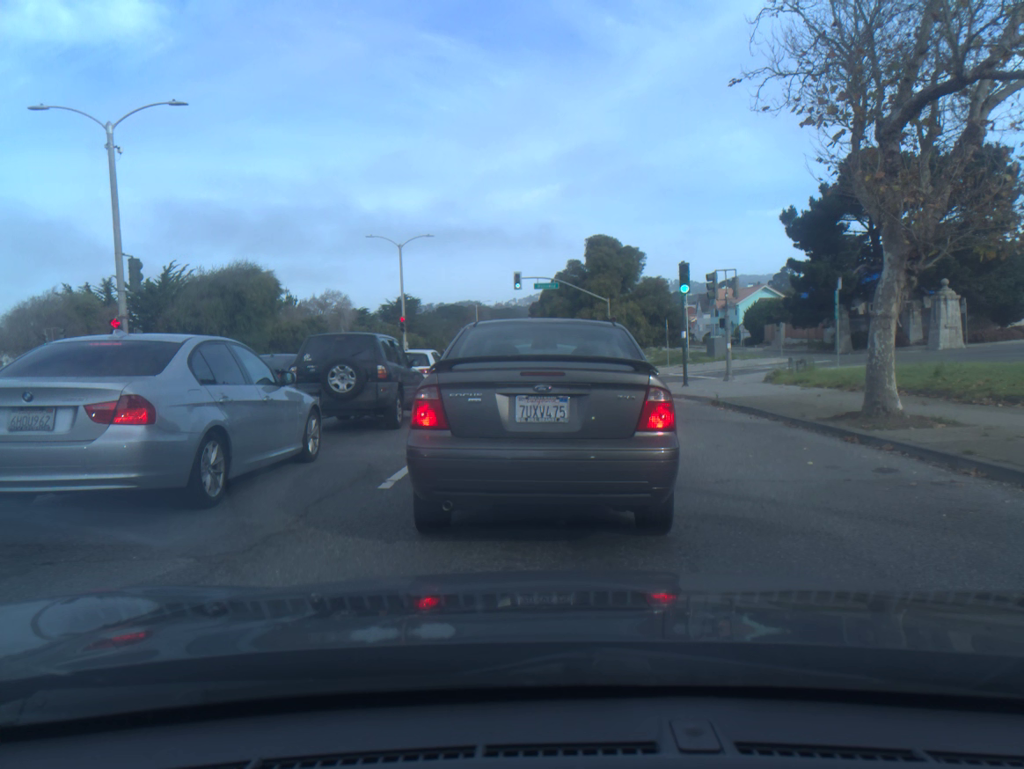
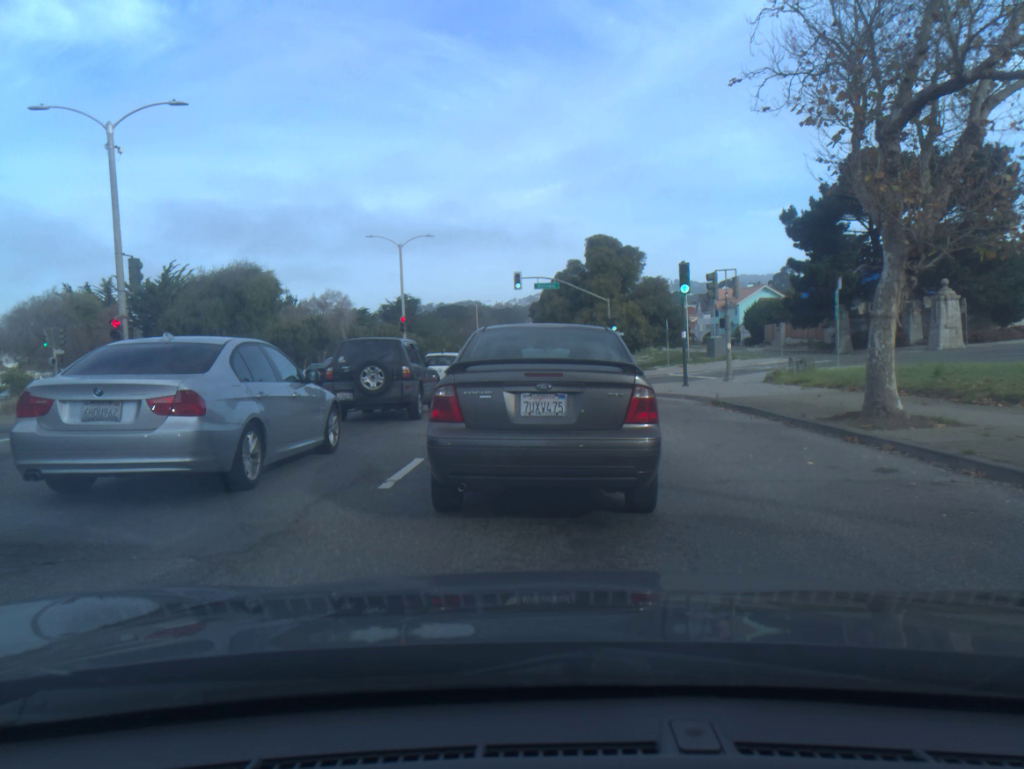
(0.0, 0.0) m; 0°
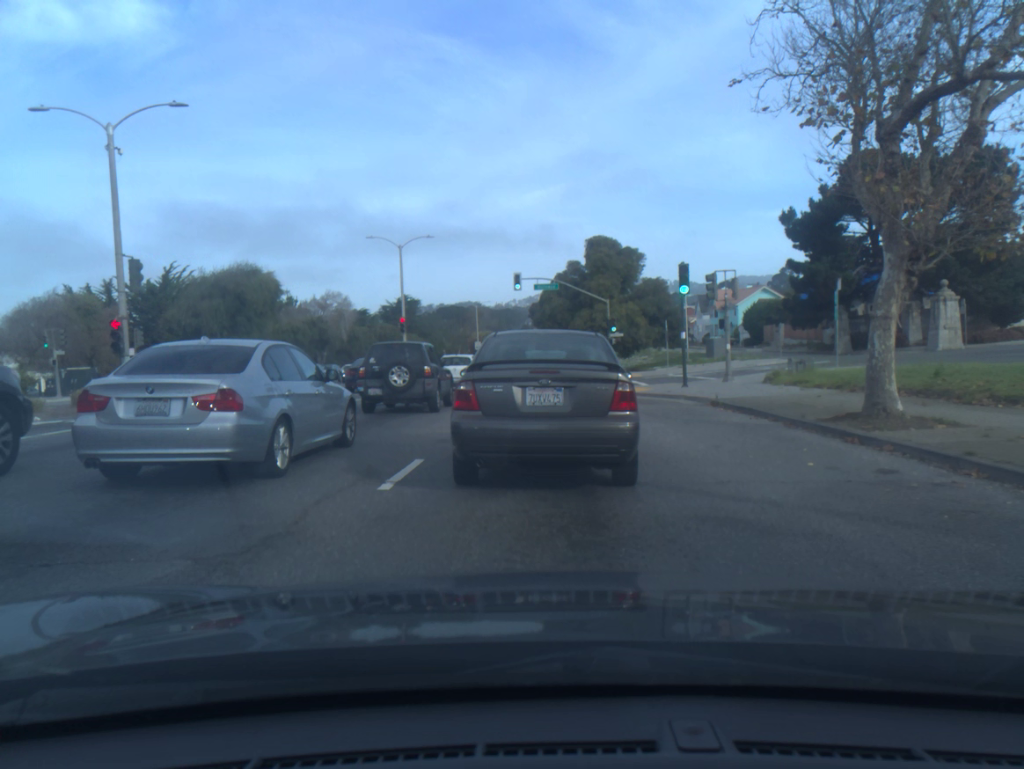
(0.0, 0.0) m; 0°
